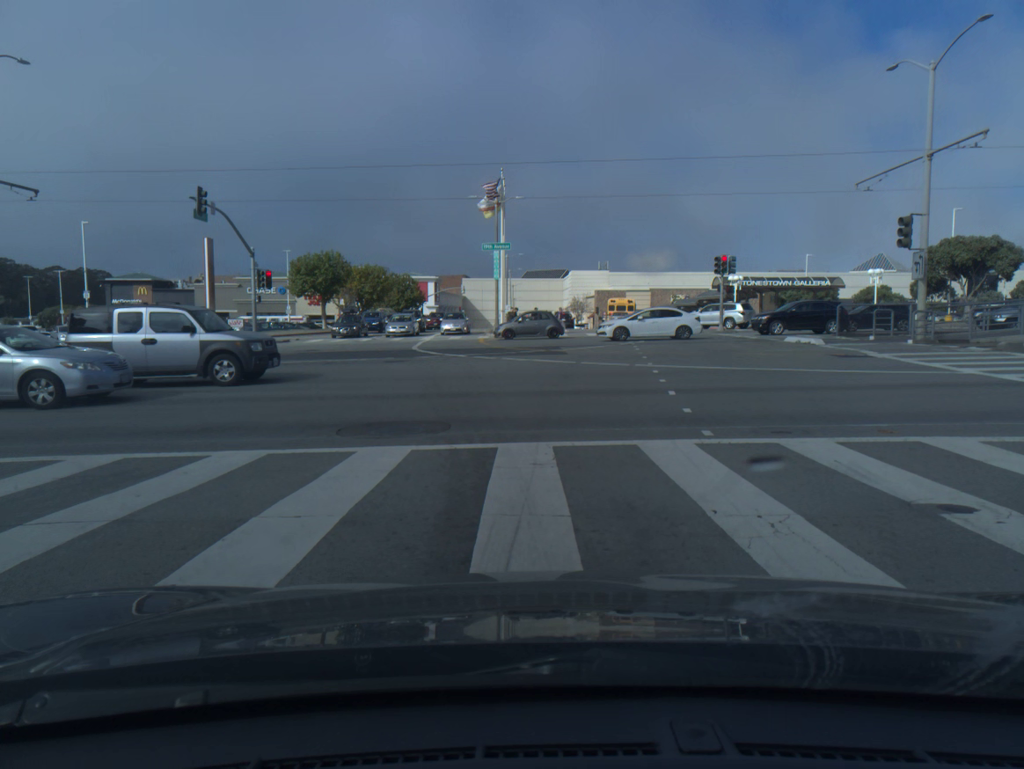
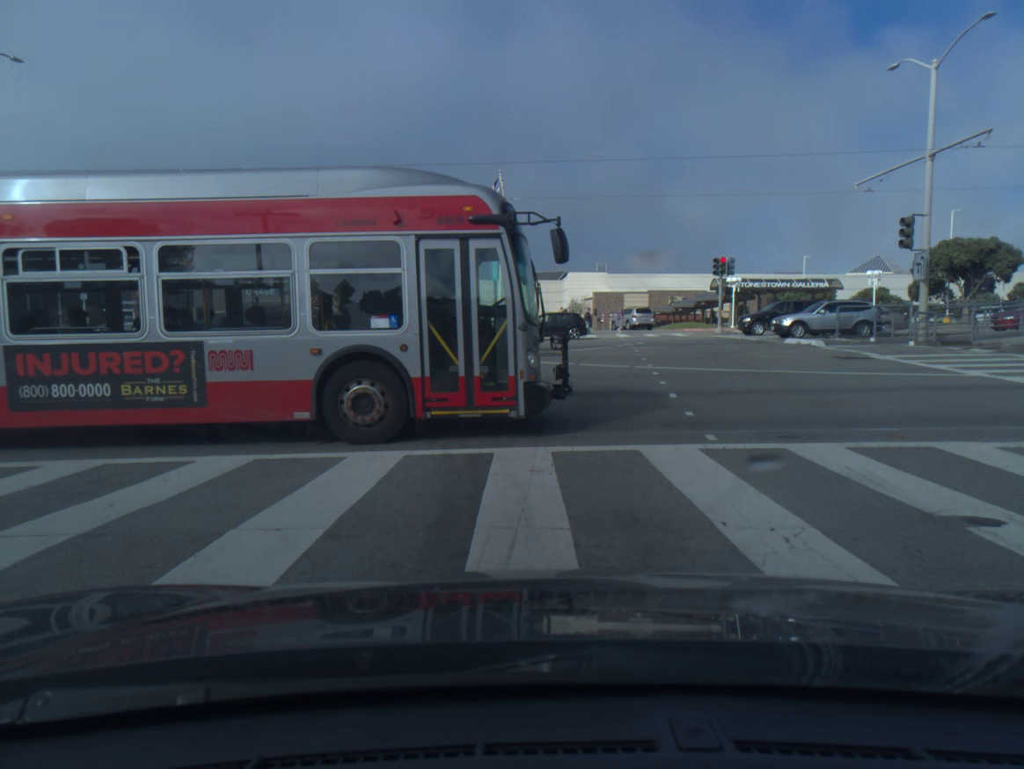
(0.0, +0.4) m; 0°
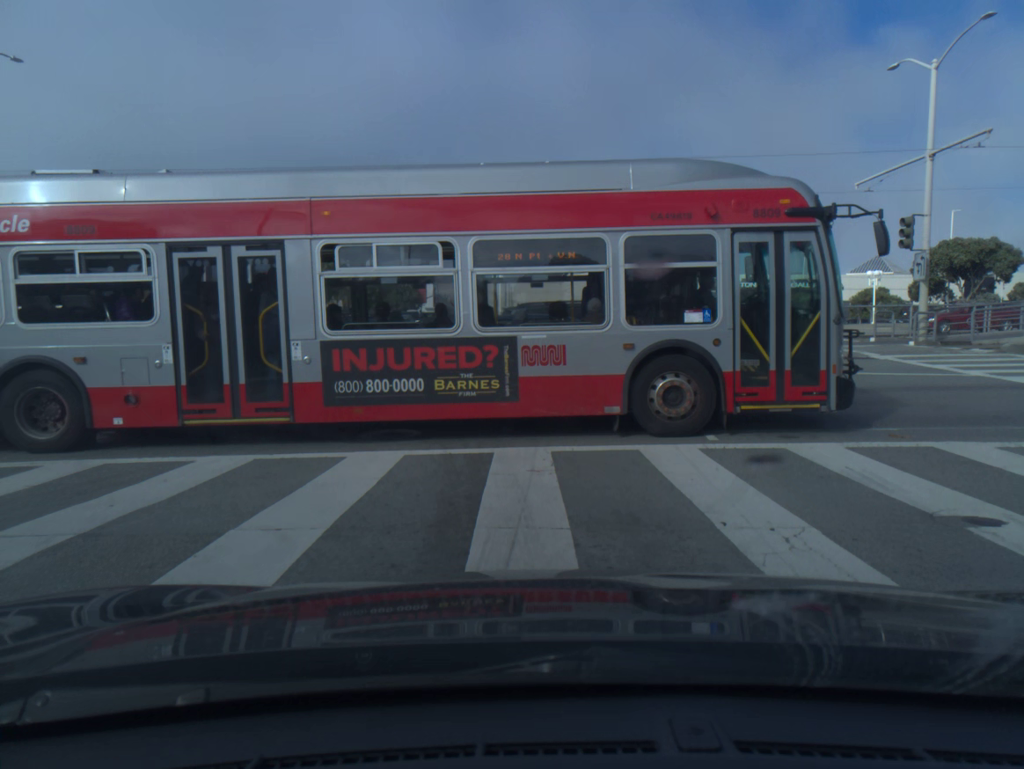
(0.0, 0.0) m; 0°
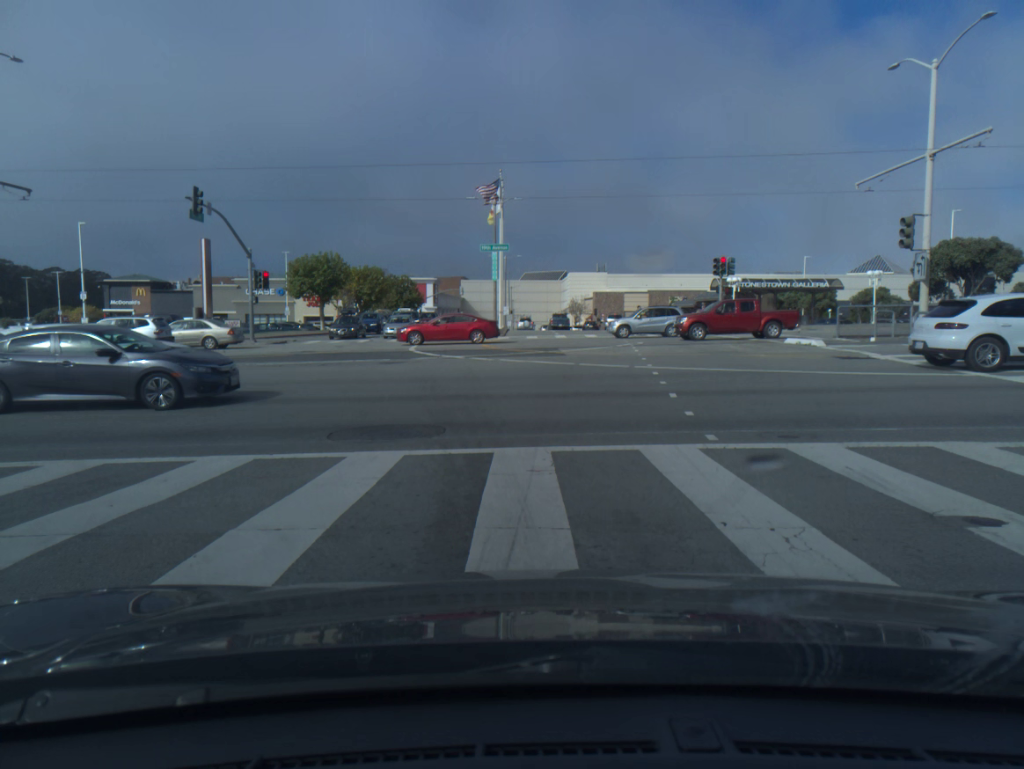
(0.0, 0.0) m; 0°
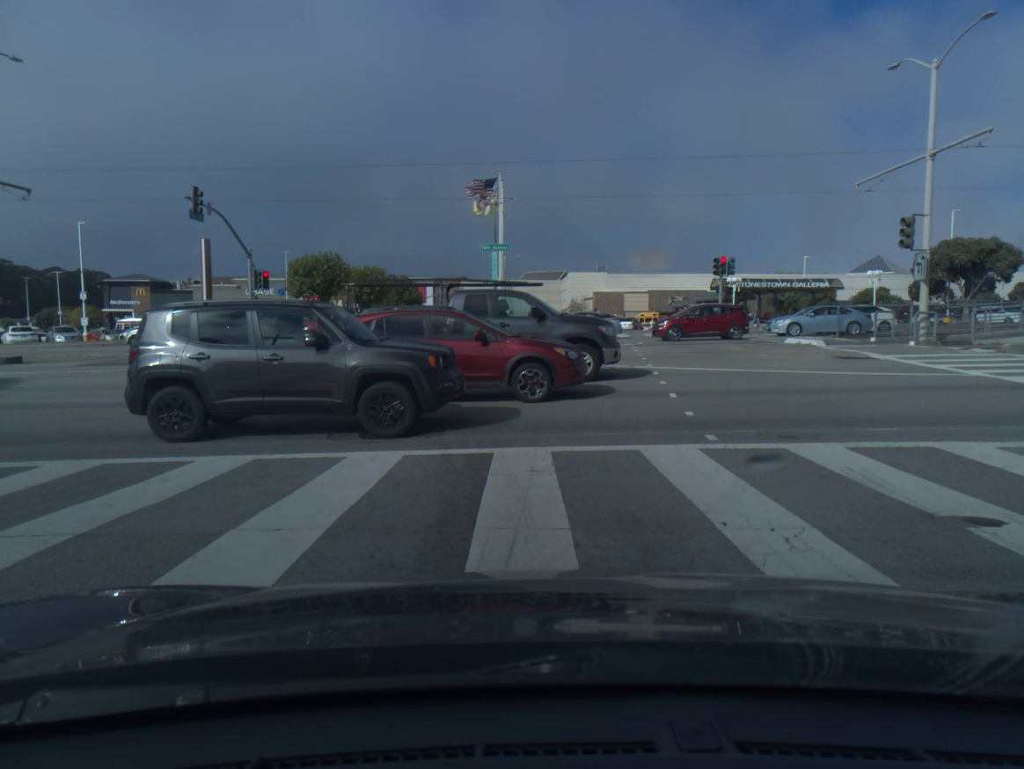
(0.0, 0.0) m; 0°
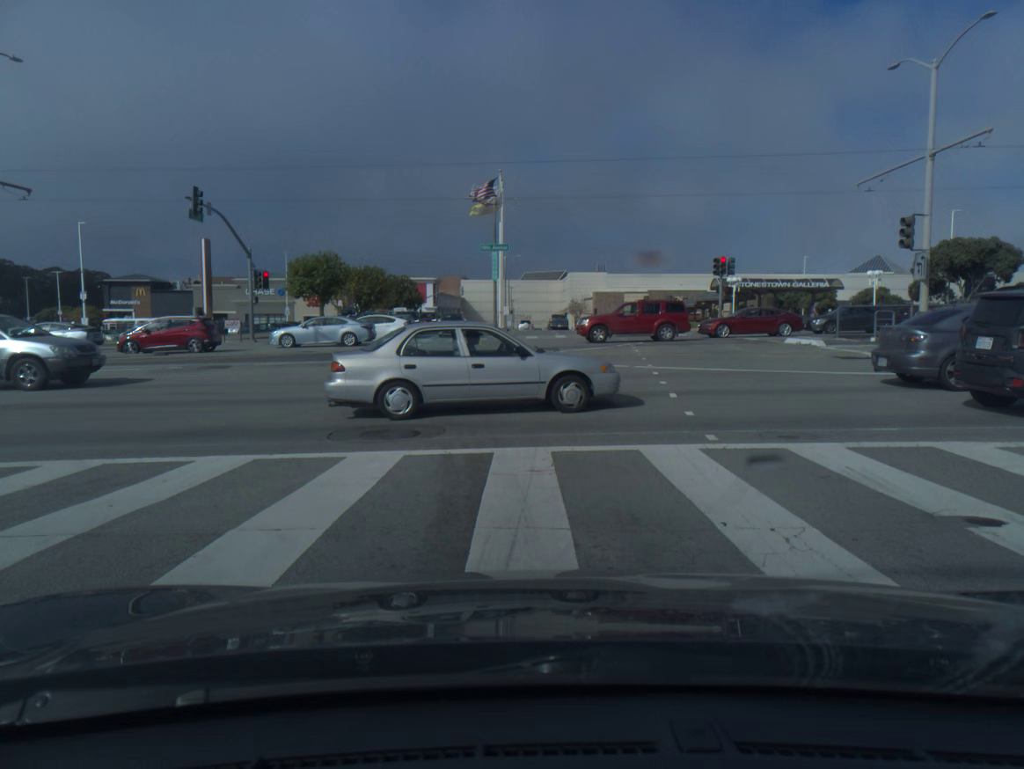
(0.0, 0.0) m; 0°
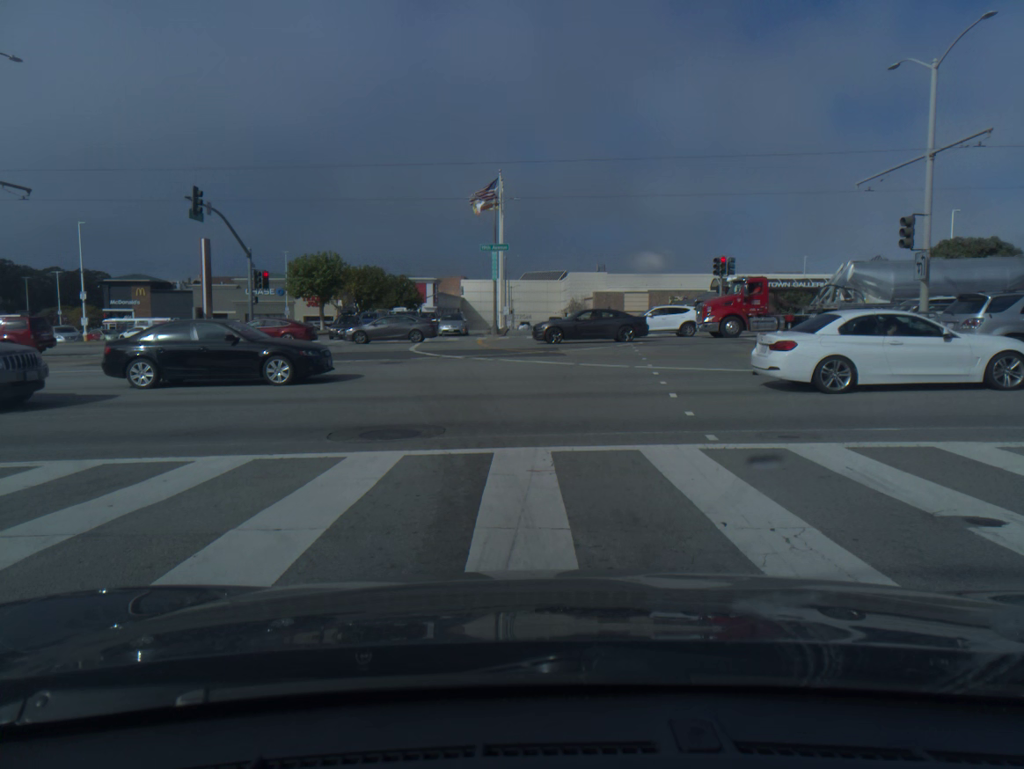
(0.0, 0.0) m; 0°
